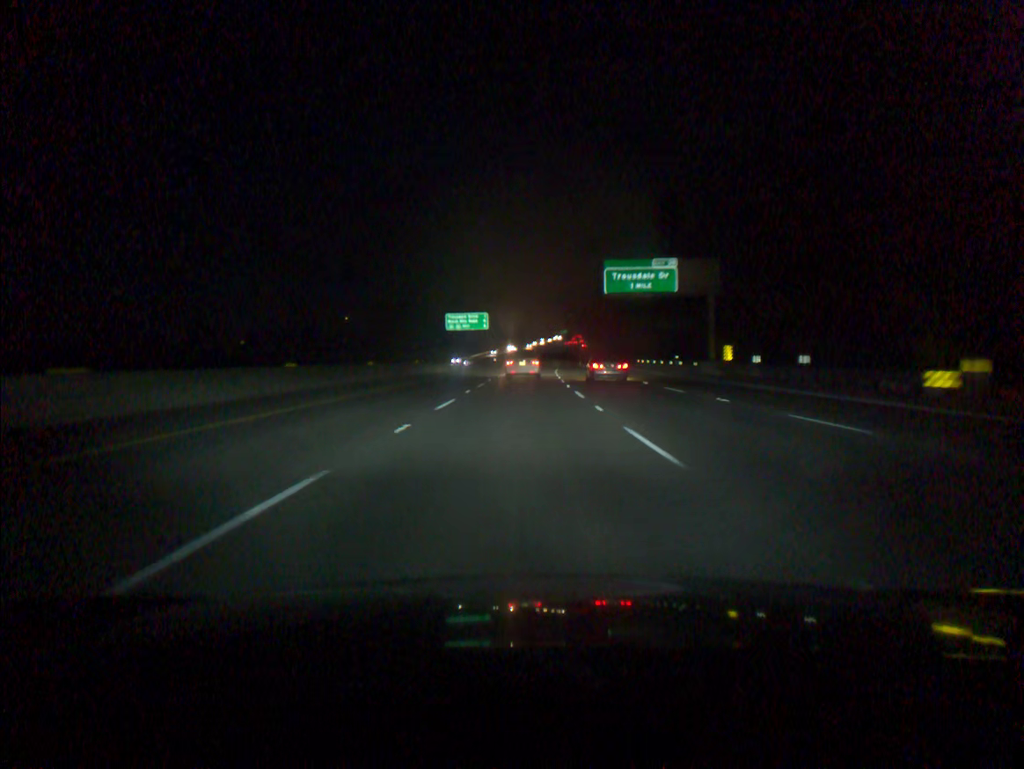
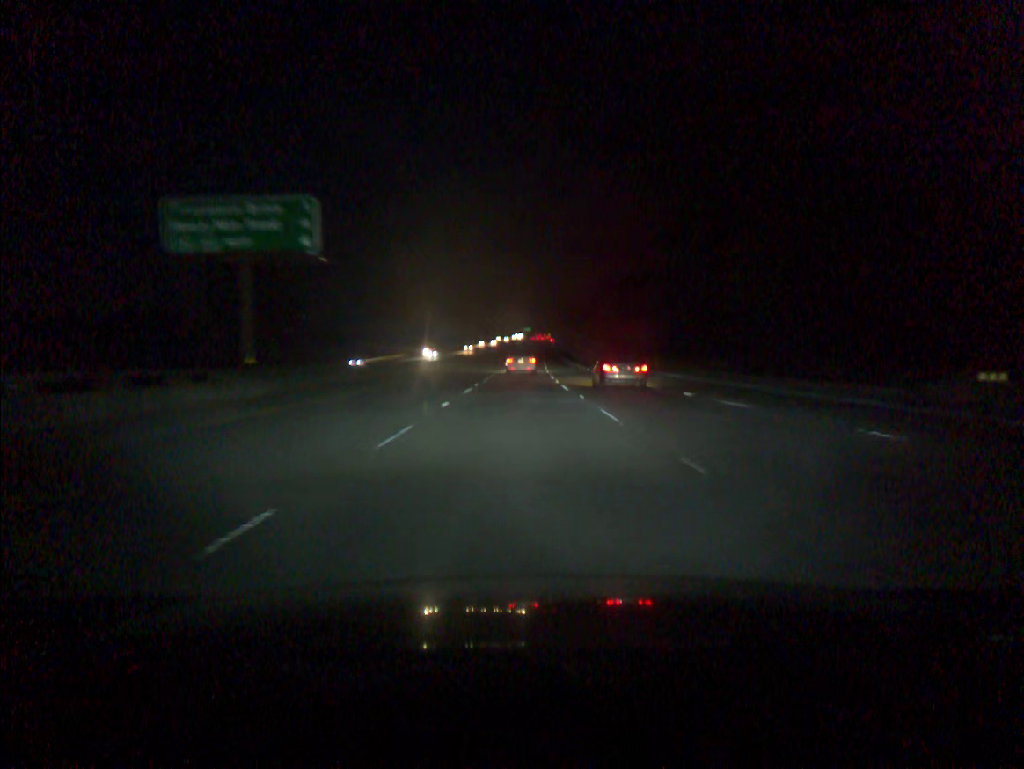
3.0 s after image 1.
(+2.1, +82.0) m; +3°
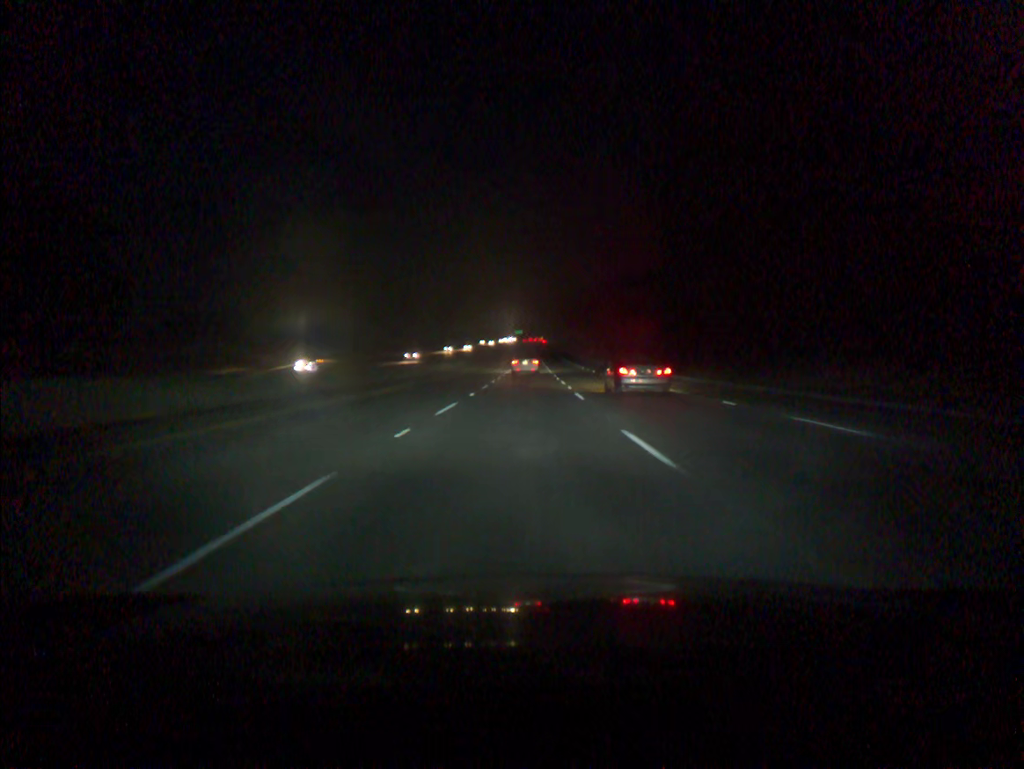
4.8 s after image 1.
(+0.3, +49.4) m; +1°
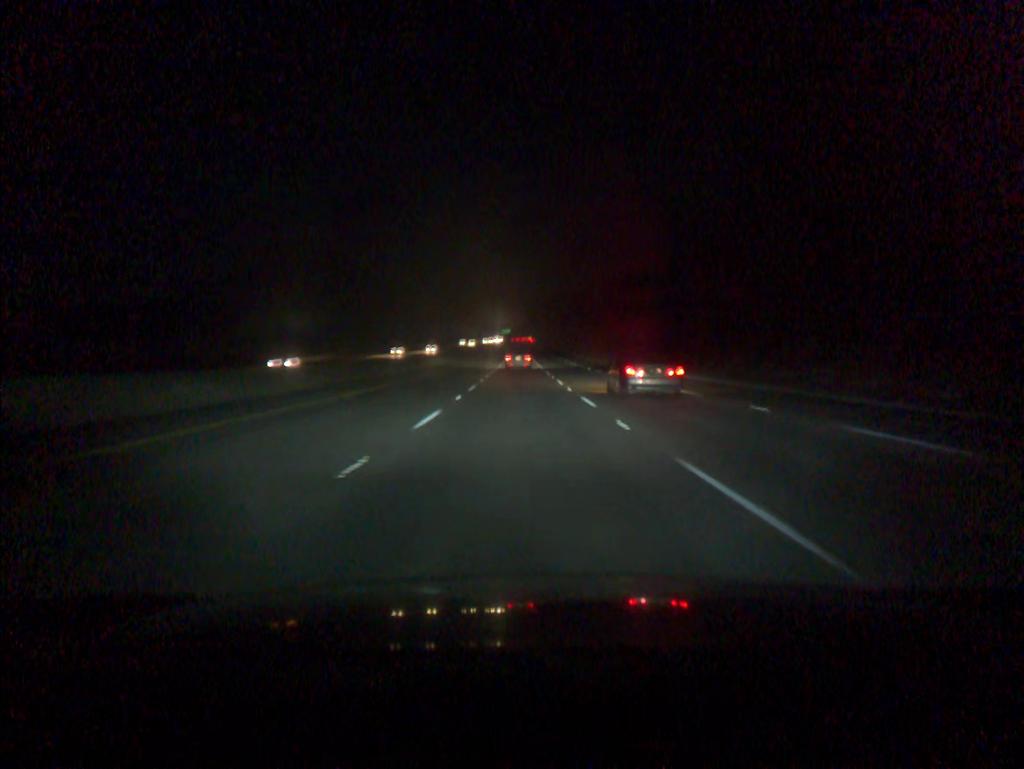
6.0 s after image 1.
(+0.3, +33.3) m; +1°
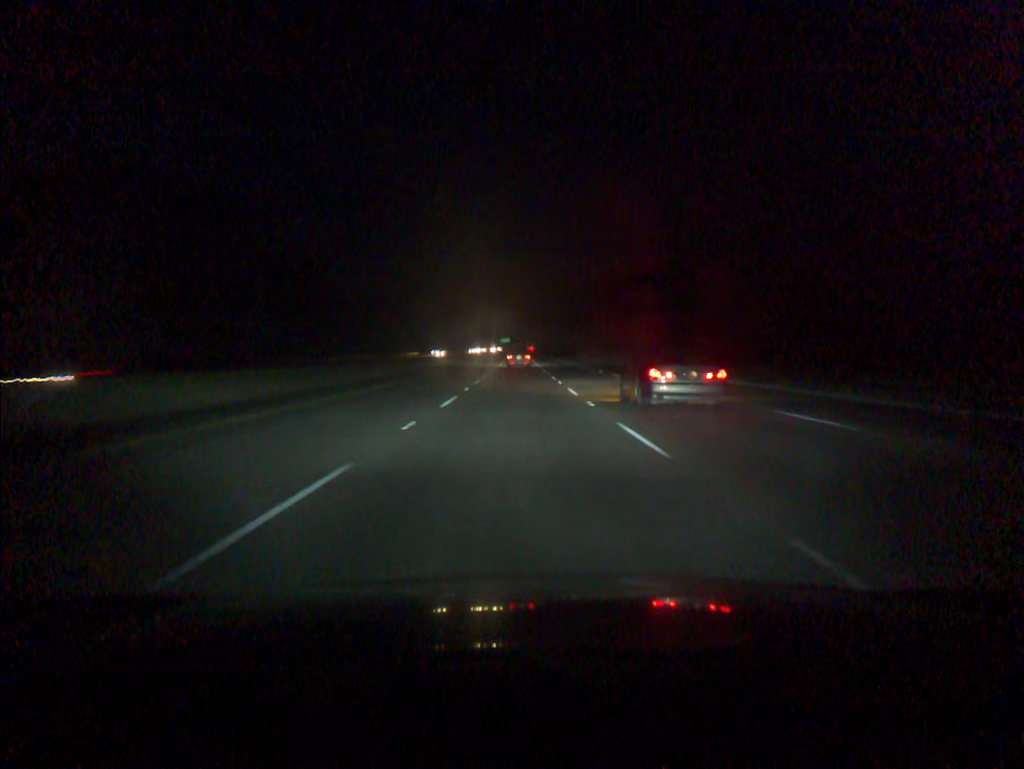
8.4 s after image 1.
(0.0, +67.6) m; 0°
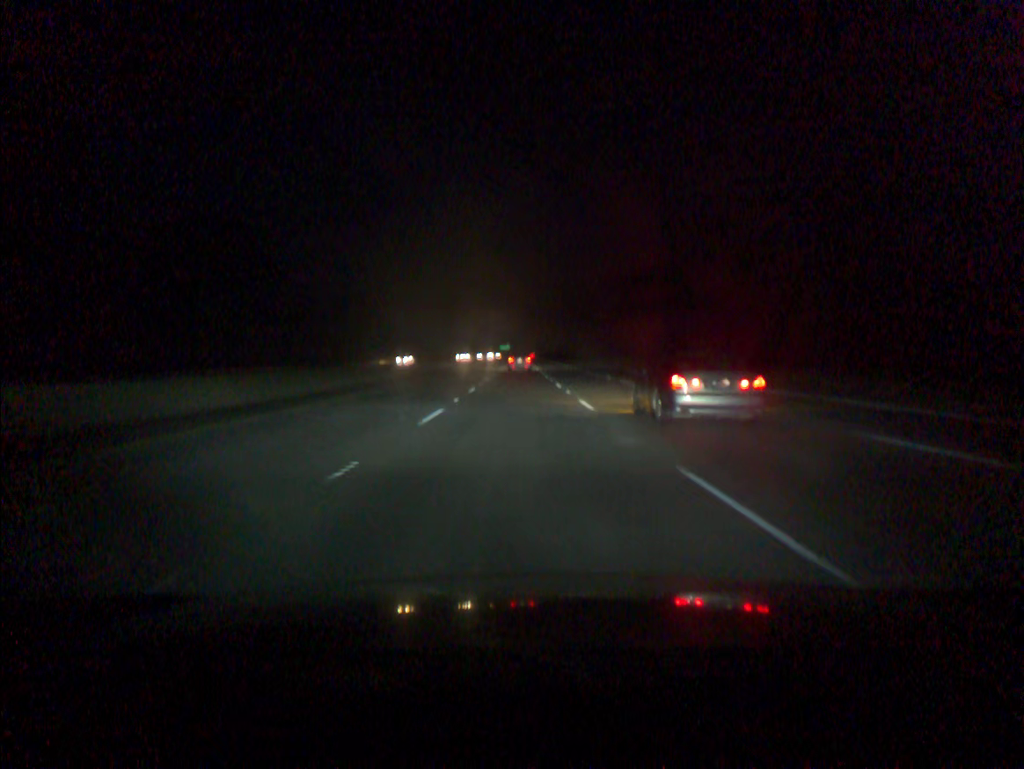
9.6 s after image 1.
(0.0, +34.2) m; 0°
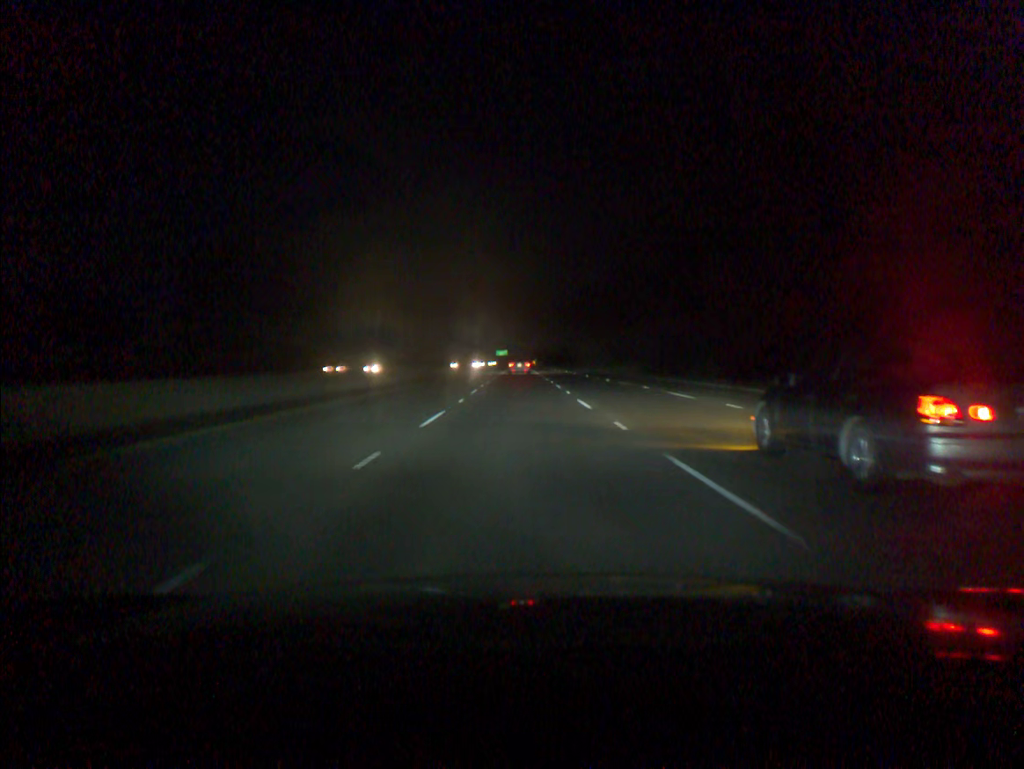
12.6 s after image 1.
(0.0, +86.6) m; 0°
